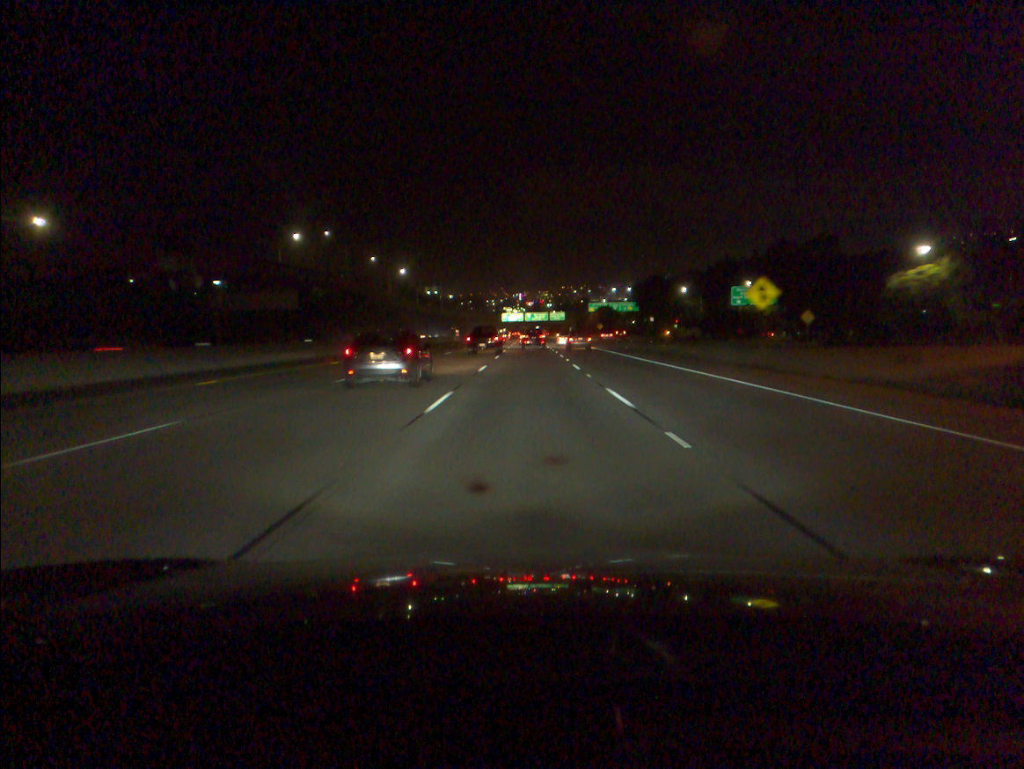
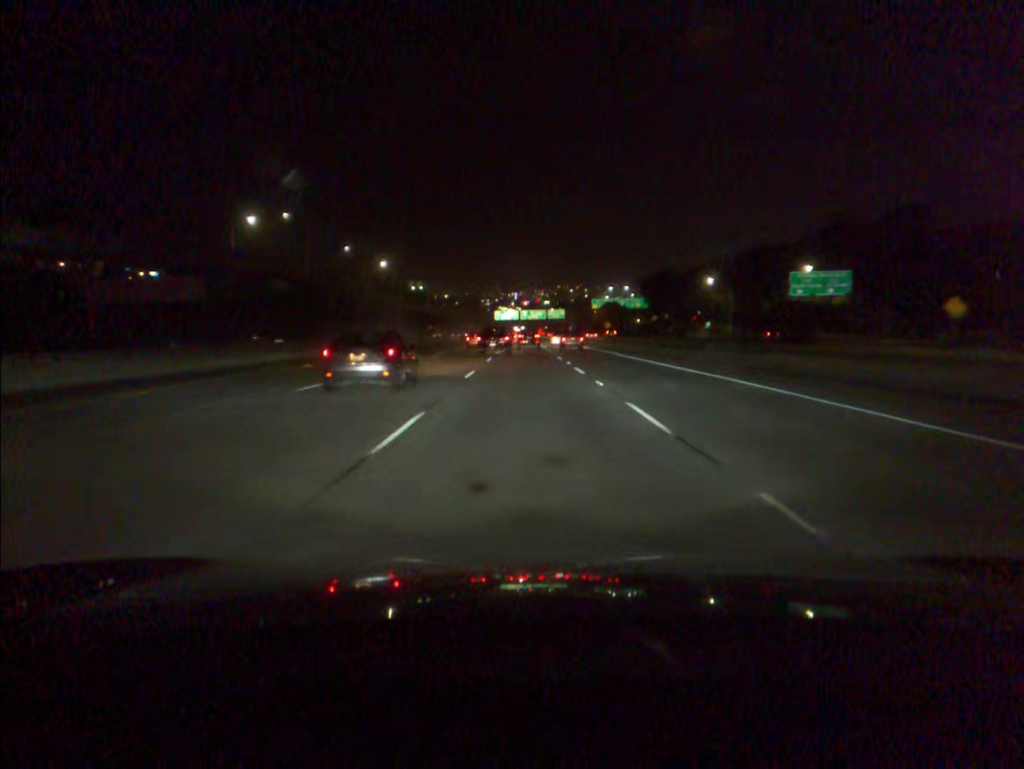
(+0.1, +33.1) m; 0°
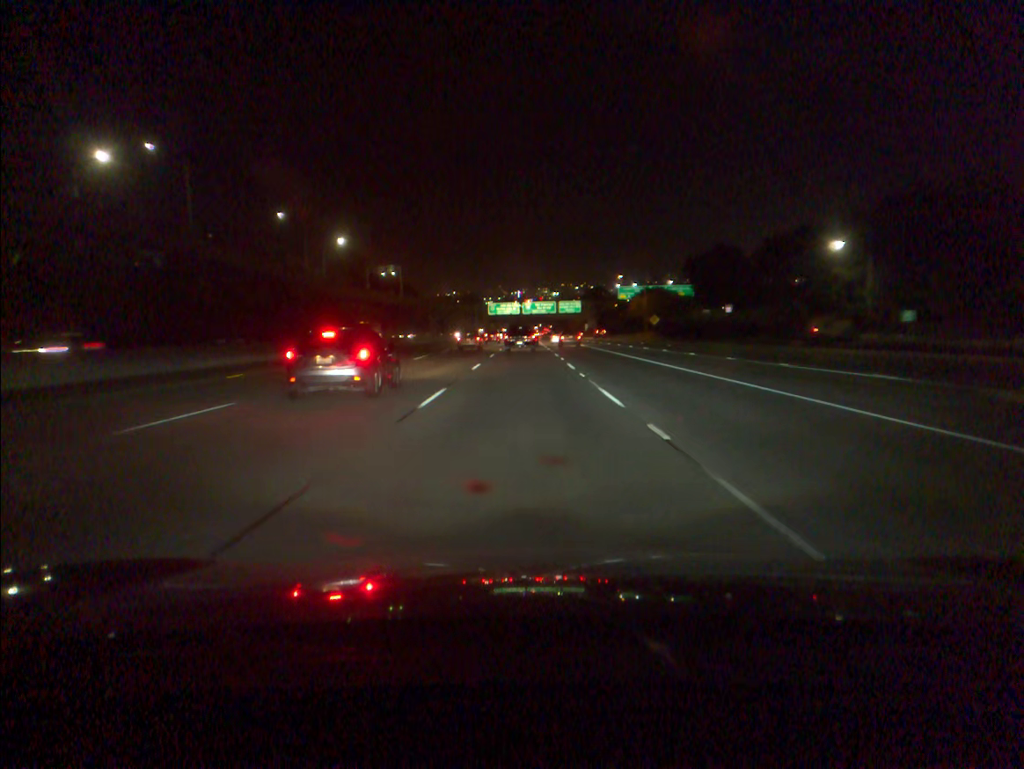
(0.0, +66.2) m; 0°
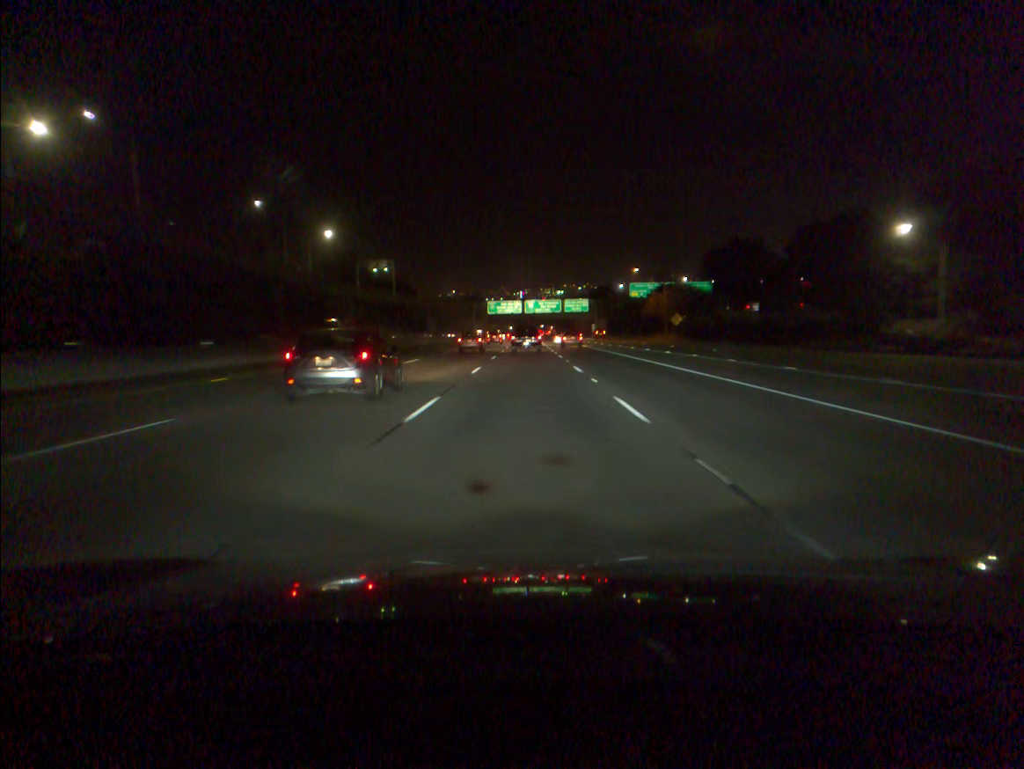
(0.0, +16.5) m; 0°
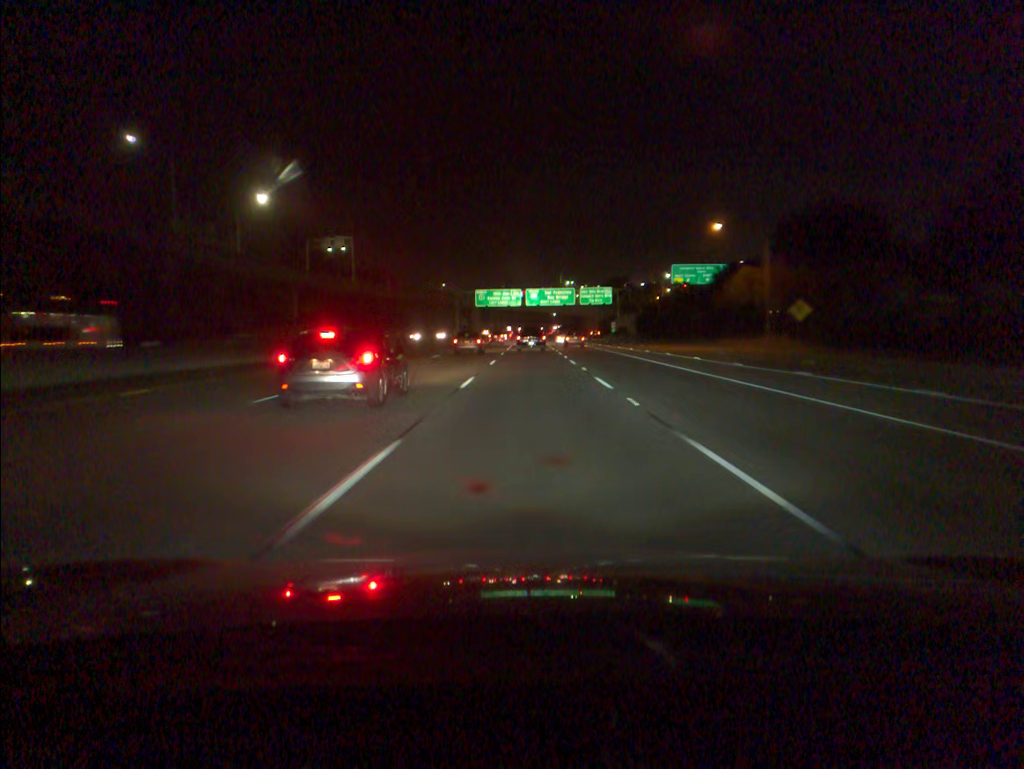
(0.0, +49.4) m; 0°
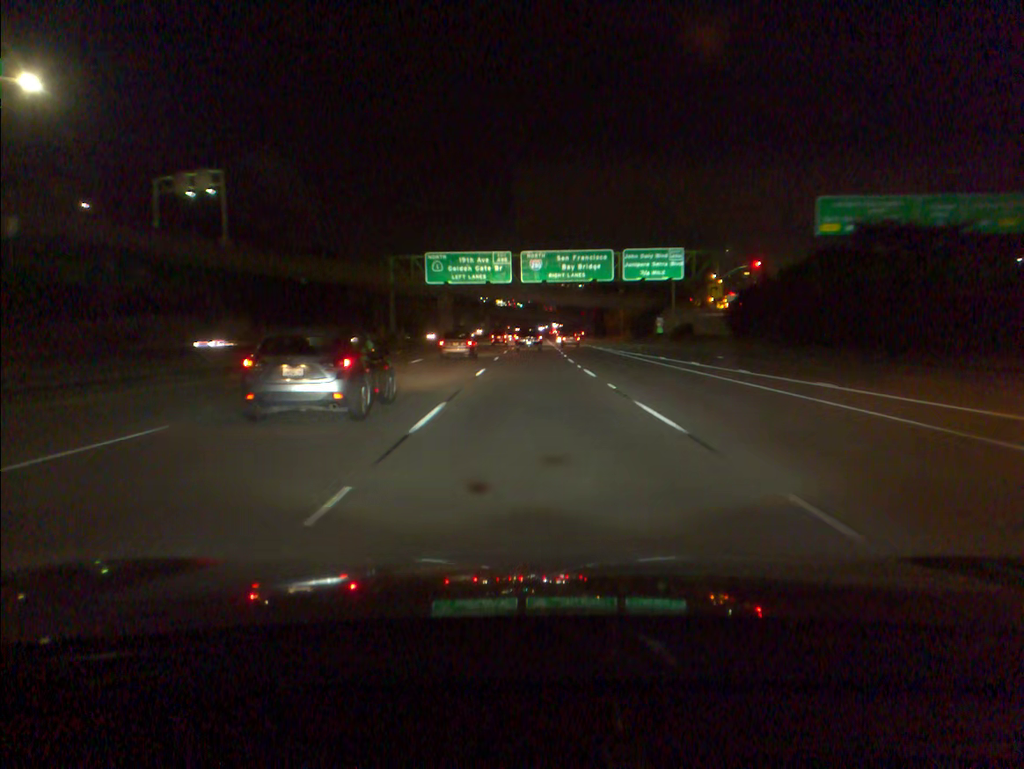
(+0.2, +65.5) m; 0°
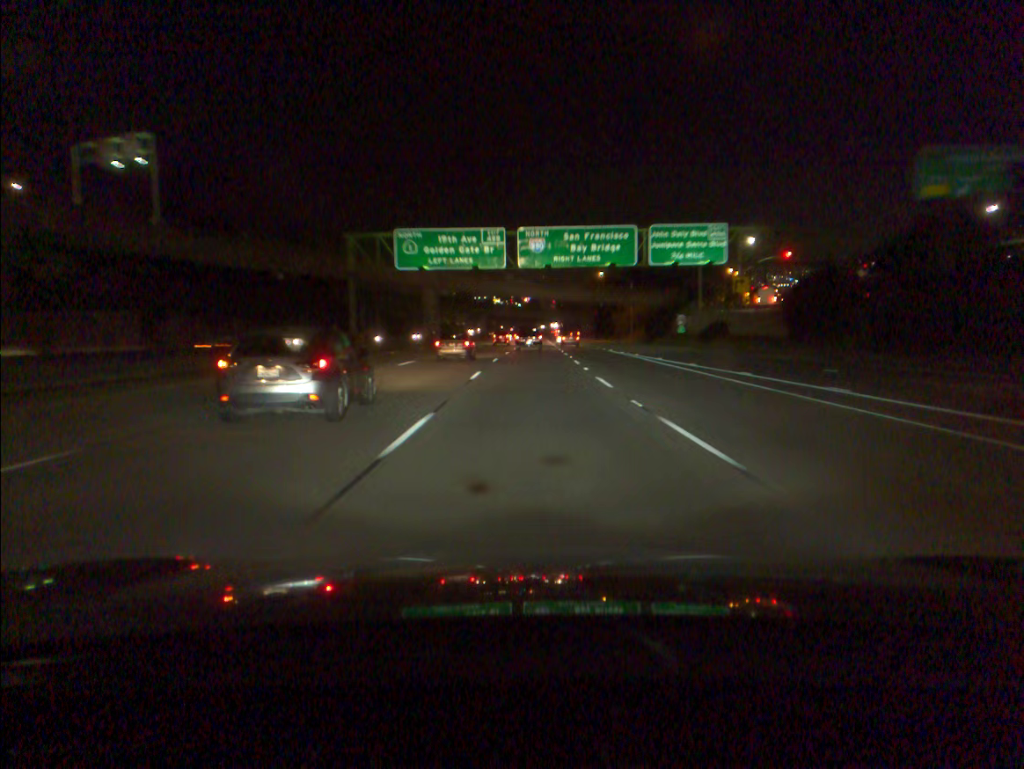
(0.0, +16.4) m; 0°
